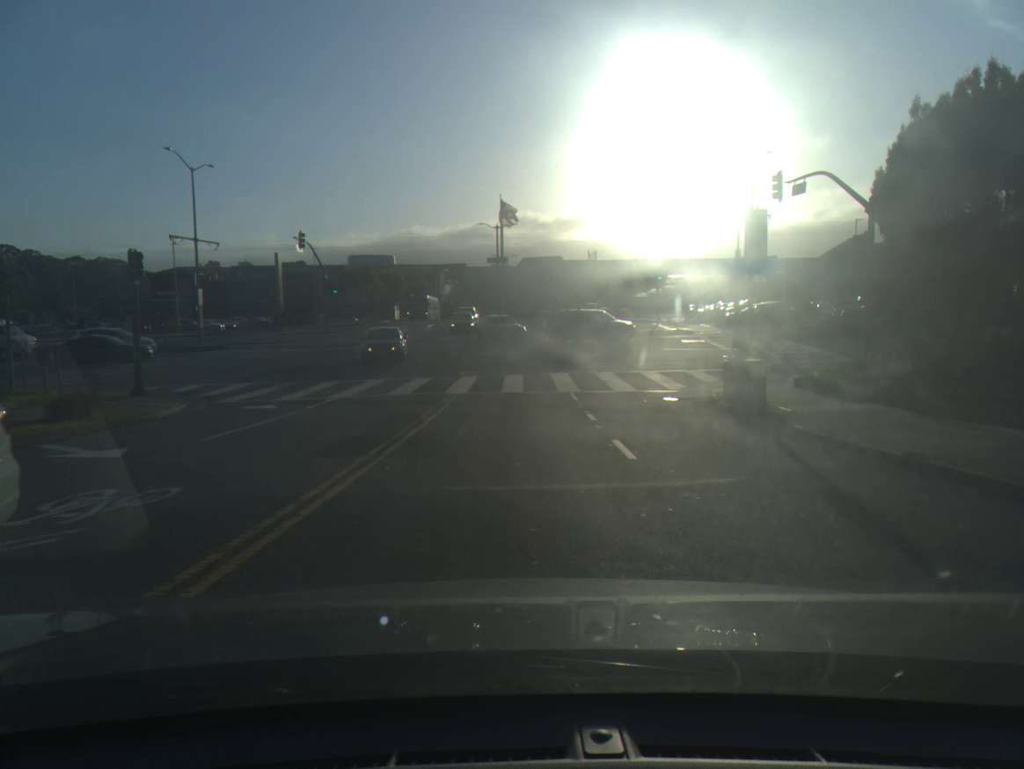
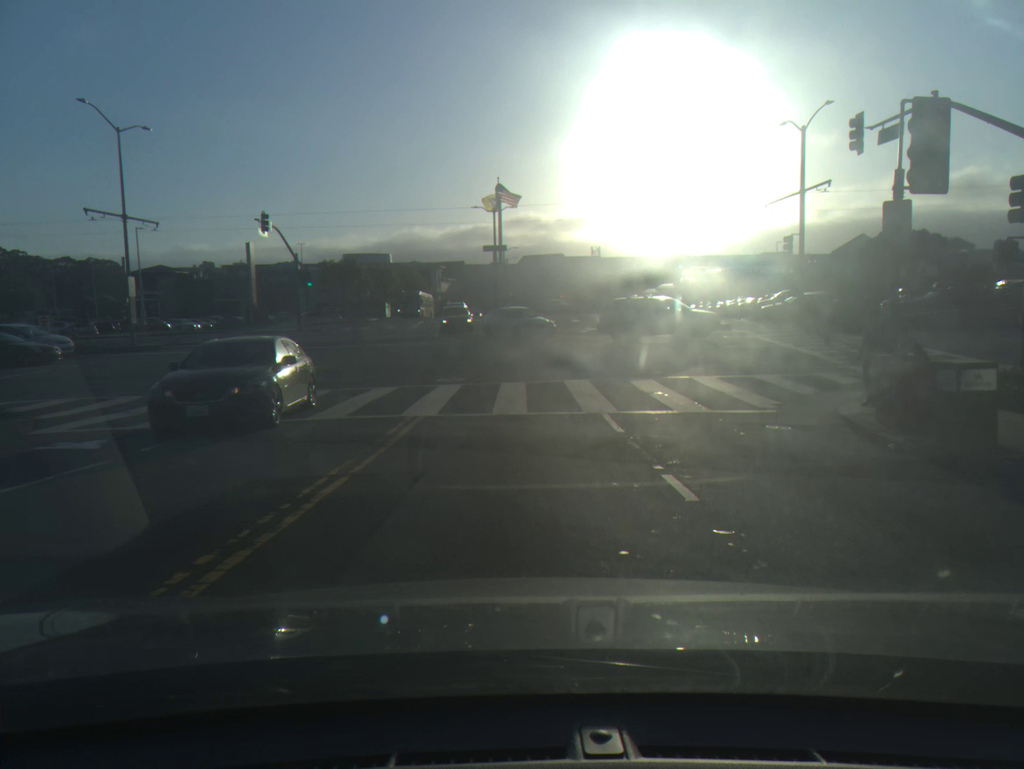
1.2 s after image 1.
(0.0, +8.0) m; 0°
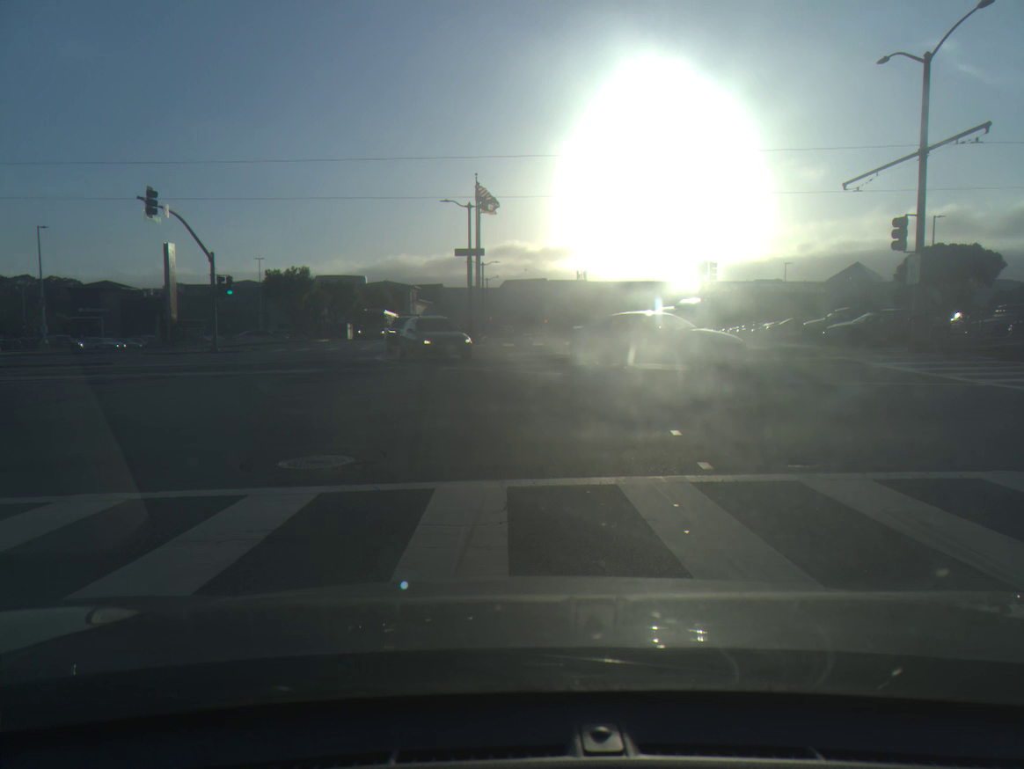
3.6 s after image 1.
(+0.1, +12.6) m; +1°
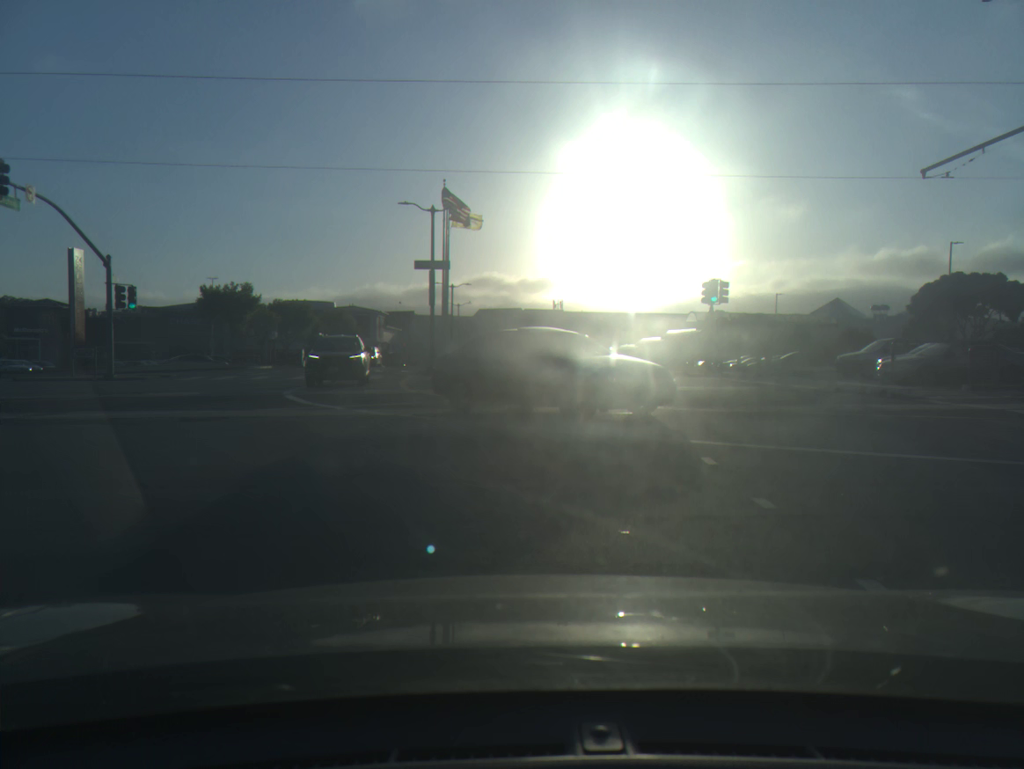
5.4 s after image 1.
(+0.2, +8.1) m; +2°
